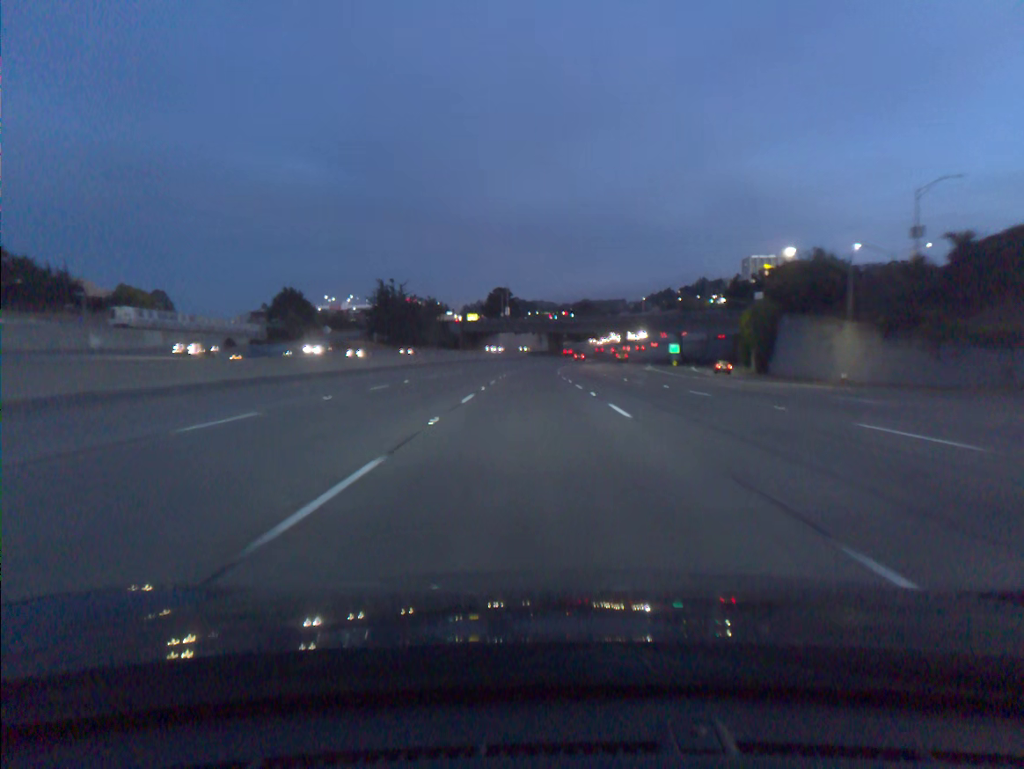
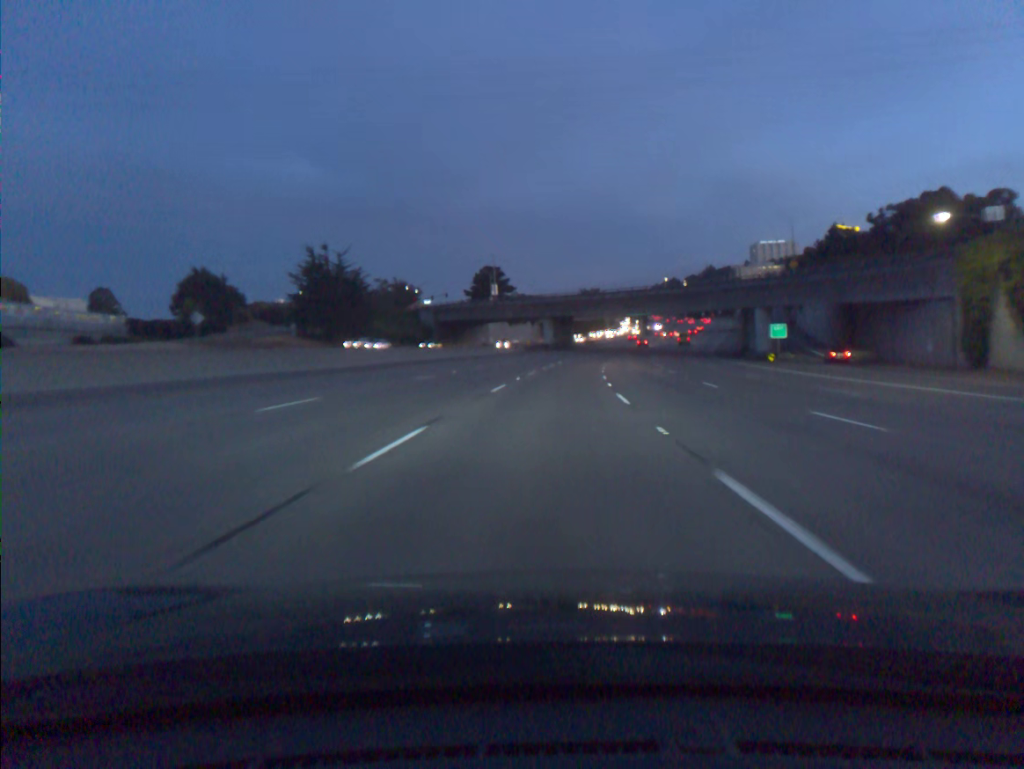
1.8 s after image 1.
(-0.4, +55.6) m; 0°
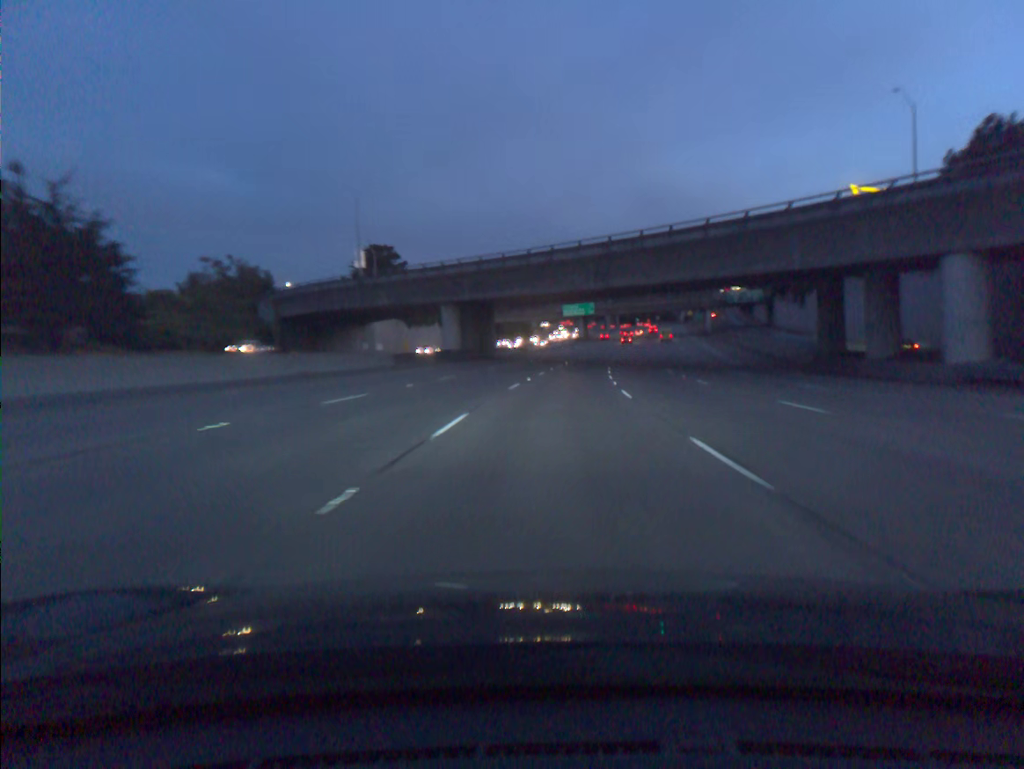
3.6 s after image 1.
(+2.3, +55.0) m; +5°
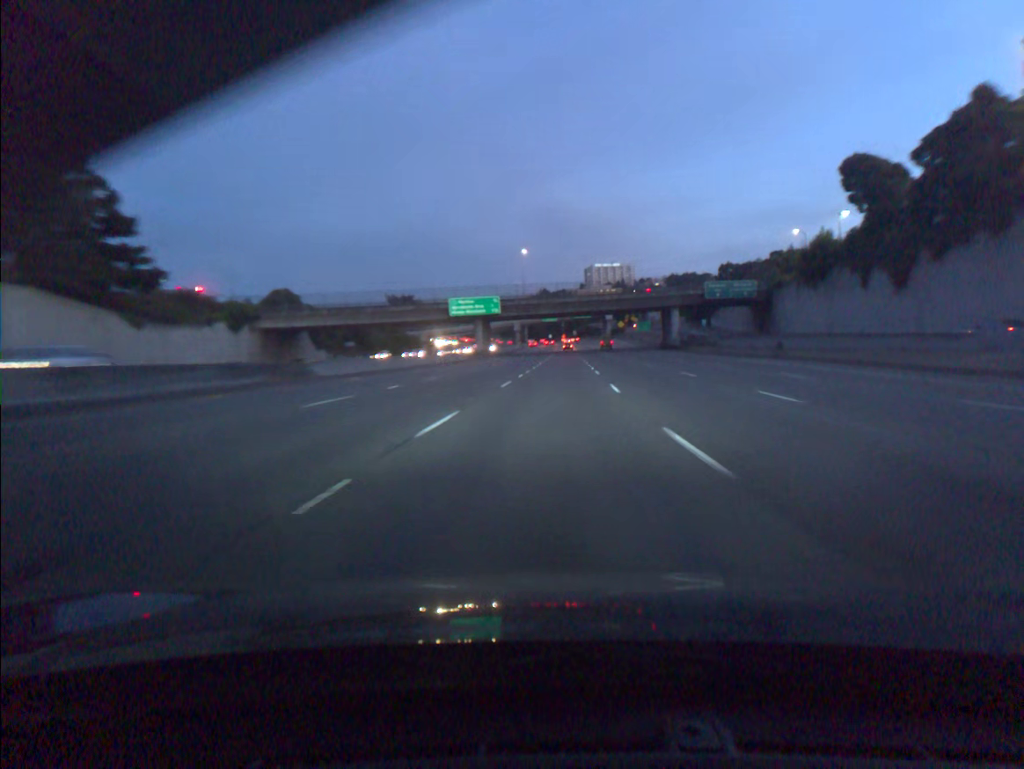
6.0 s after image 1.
(+4.9, +72.8) m; +7°
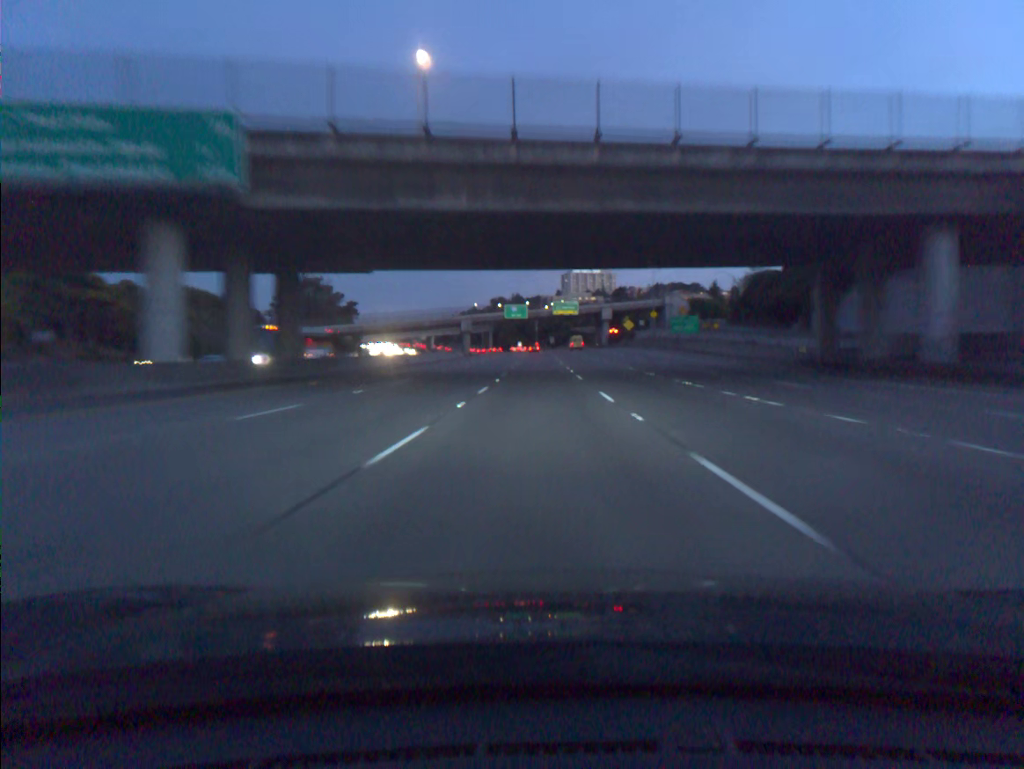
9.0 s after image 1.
(+2.6, +90.5) m; +2°
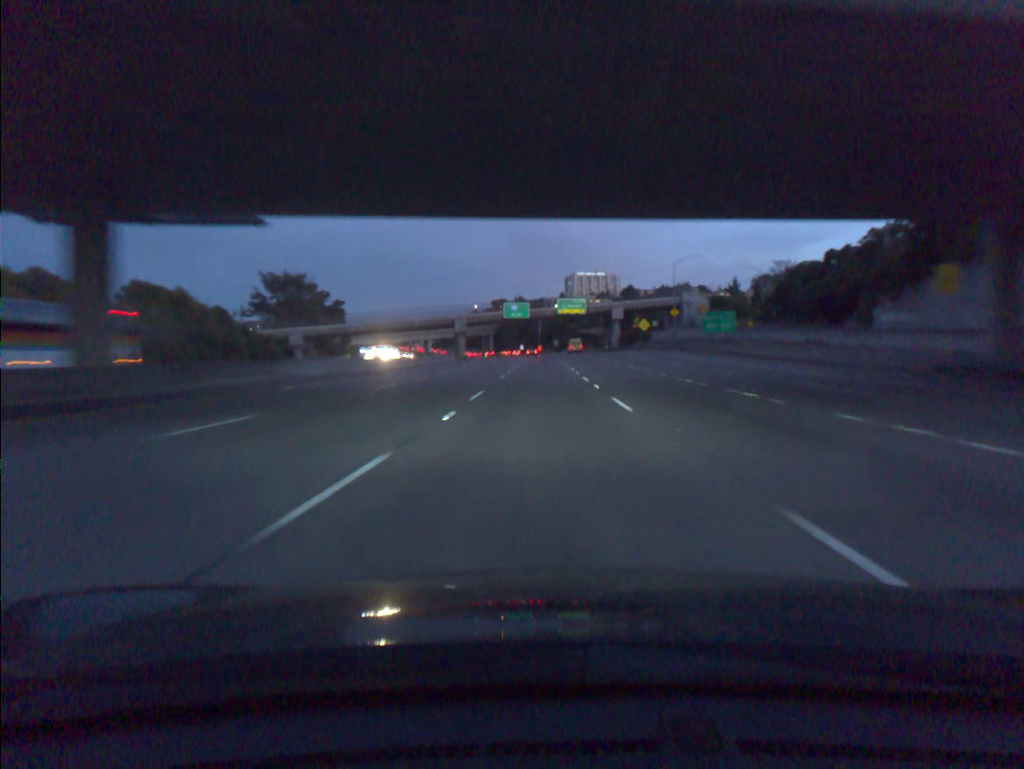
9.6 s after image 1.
(0.0, +18.0) m; 0°
